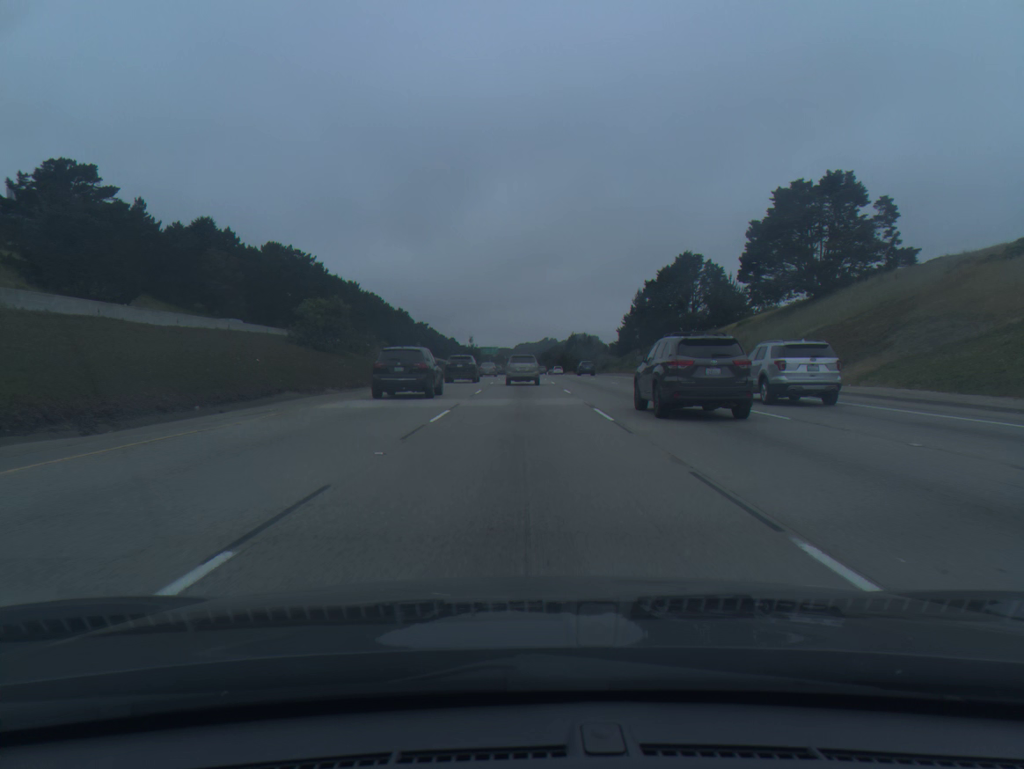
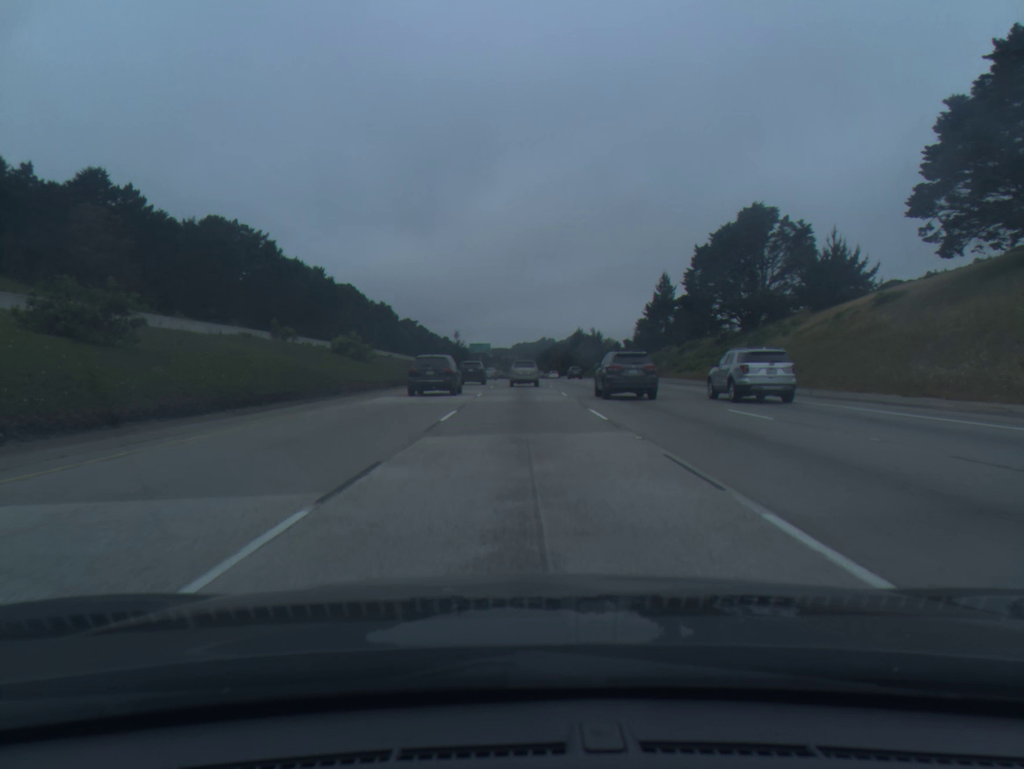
(+0.1, +42.6) m; 0°
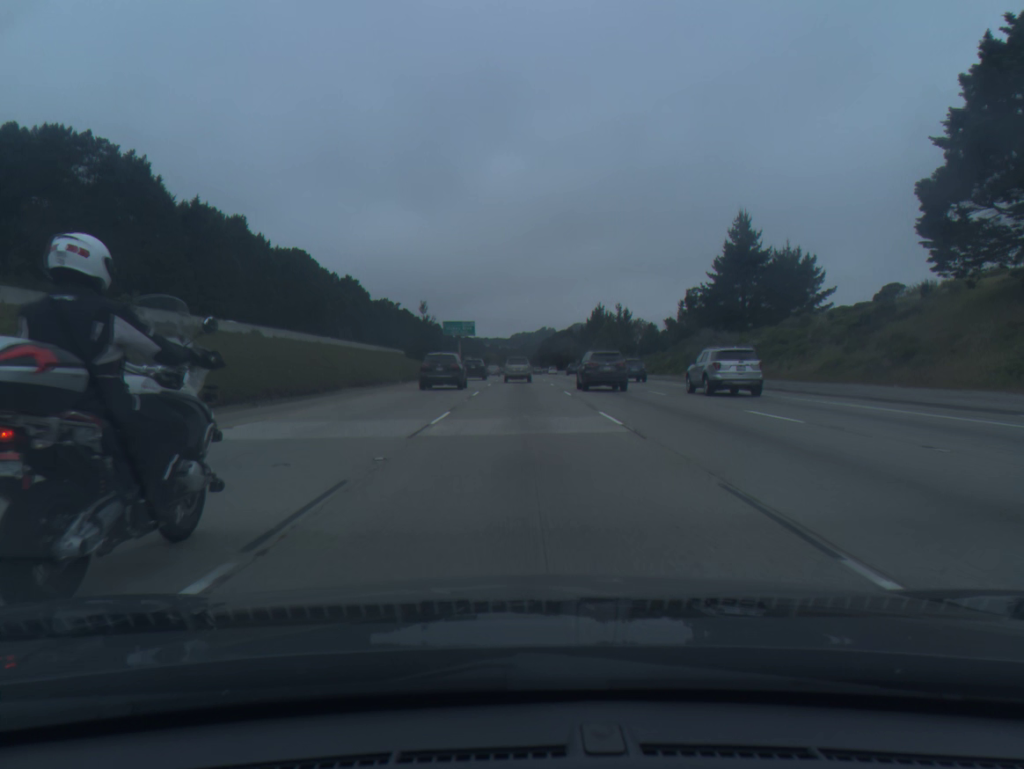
(0.0, +60.3) m; 0°
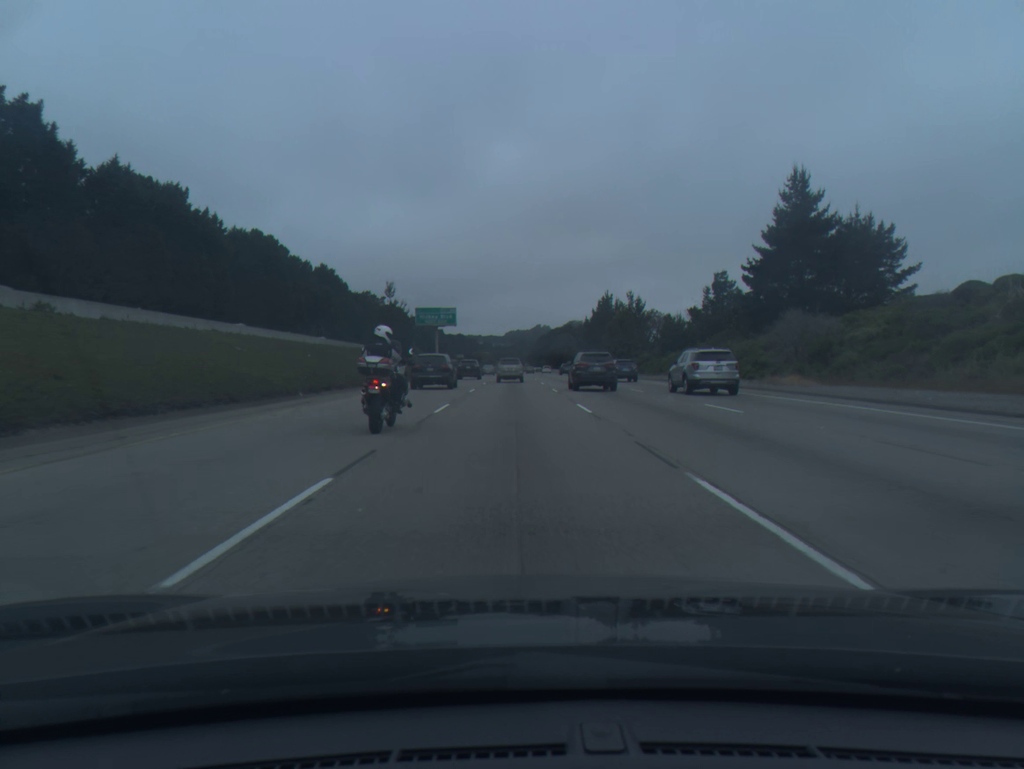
(+0.1, +25.7) m; 0°
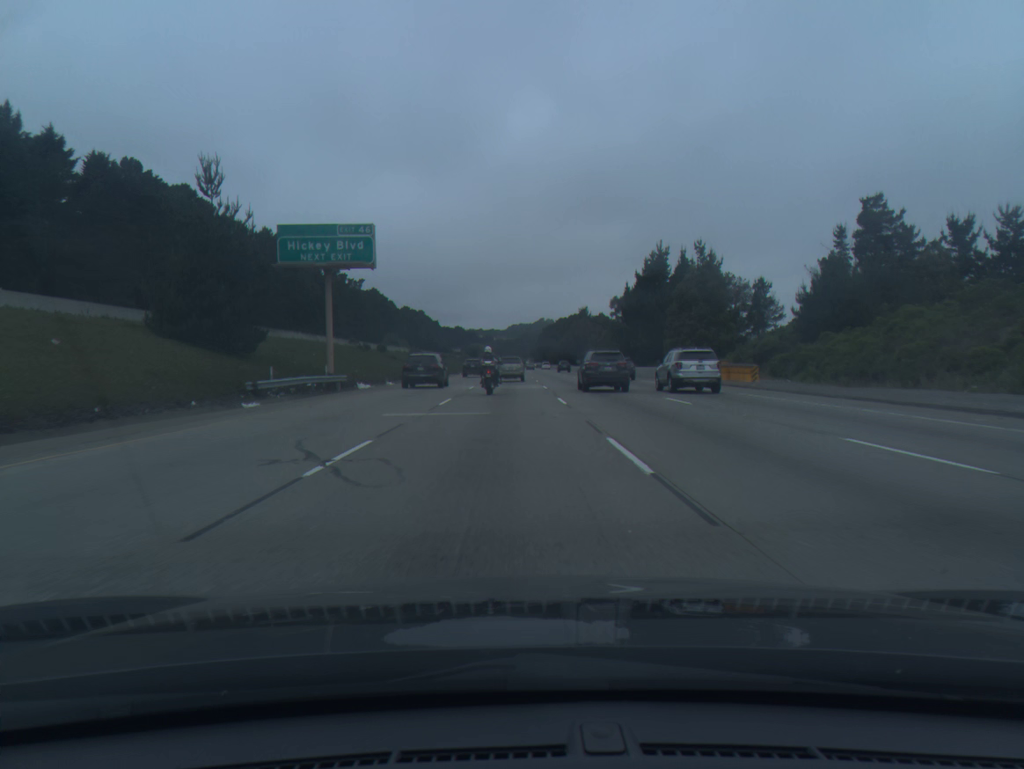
(0.0, +54.2) m; 0°
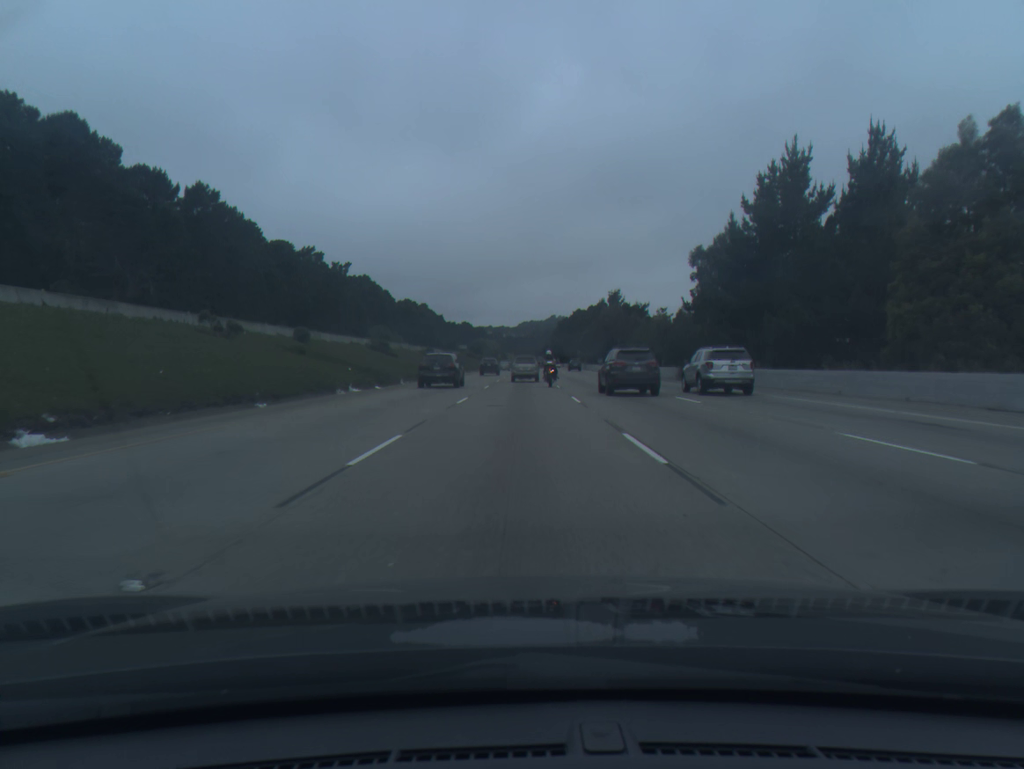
(-0.4, +42.9) m; -1°
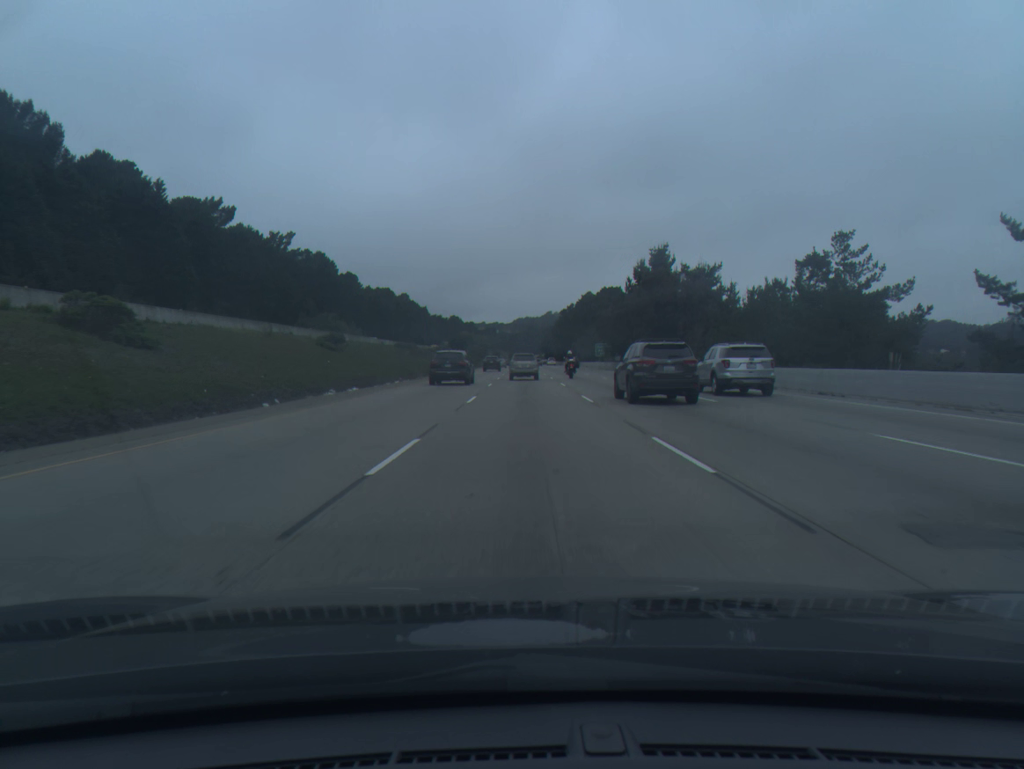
(+0.2, +59.3) m; 0°
